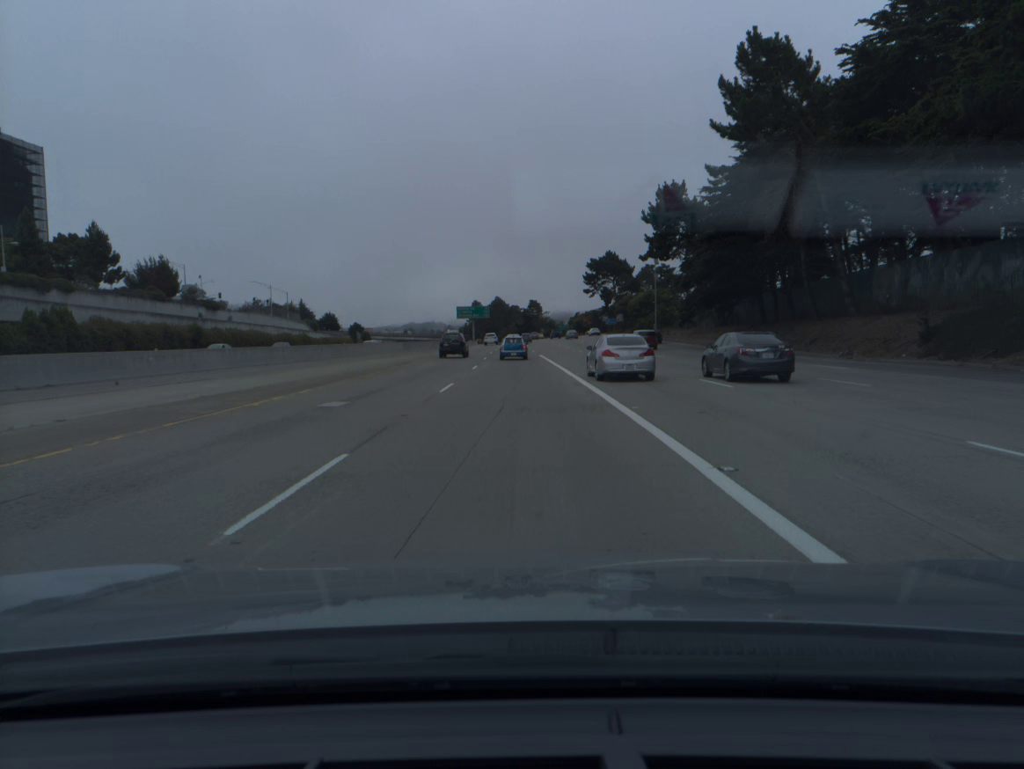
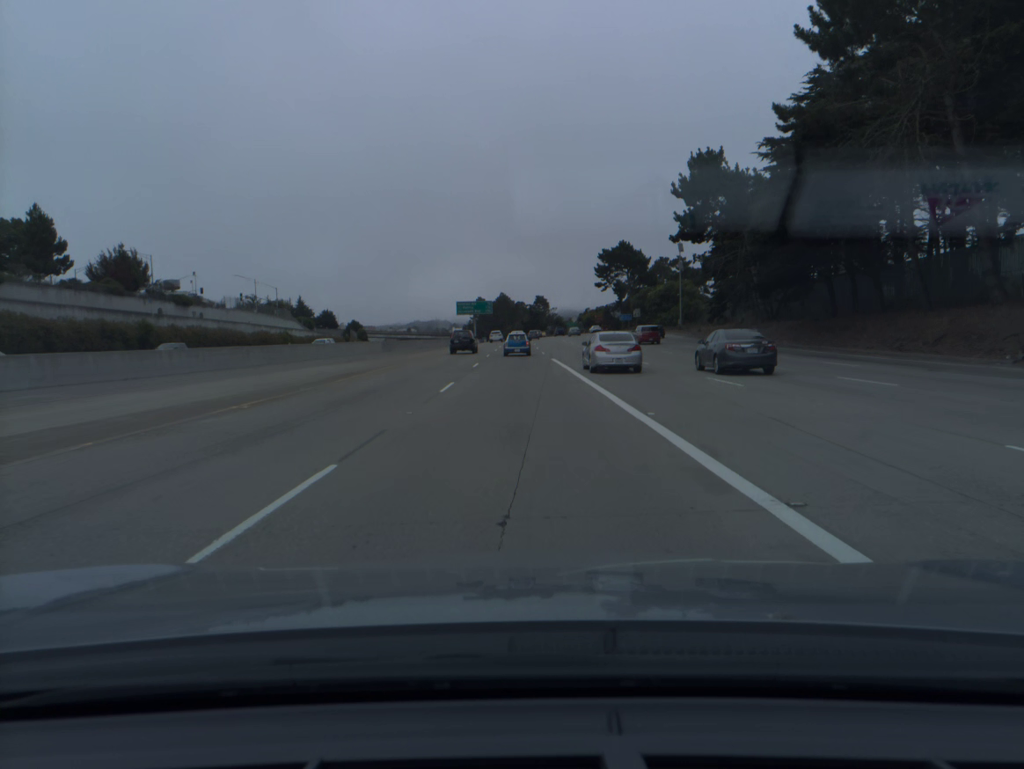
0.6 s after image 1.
(-0.1, +15.5) m; 0°
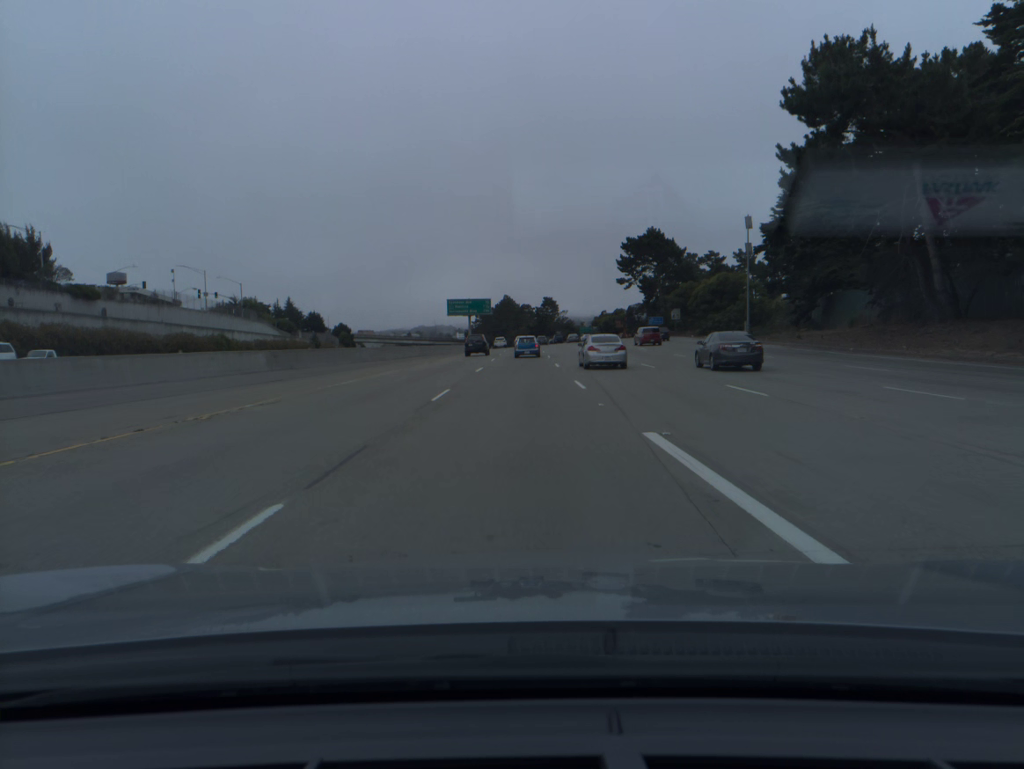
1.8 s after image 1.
(-0.1, +31.1) m; 0°
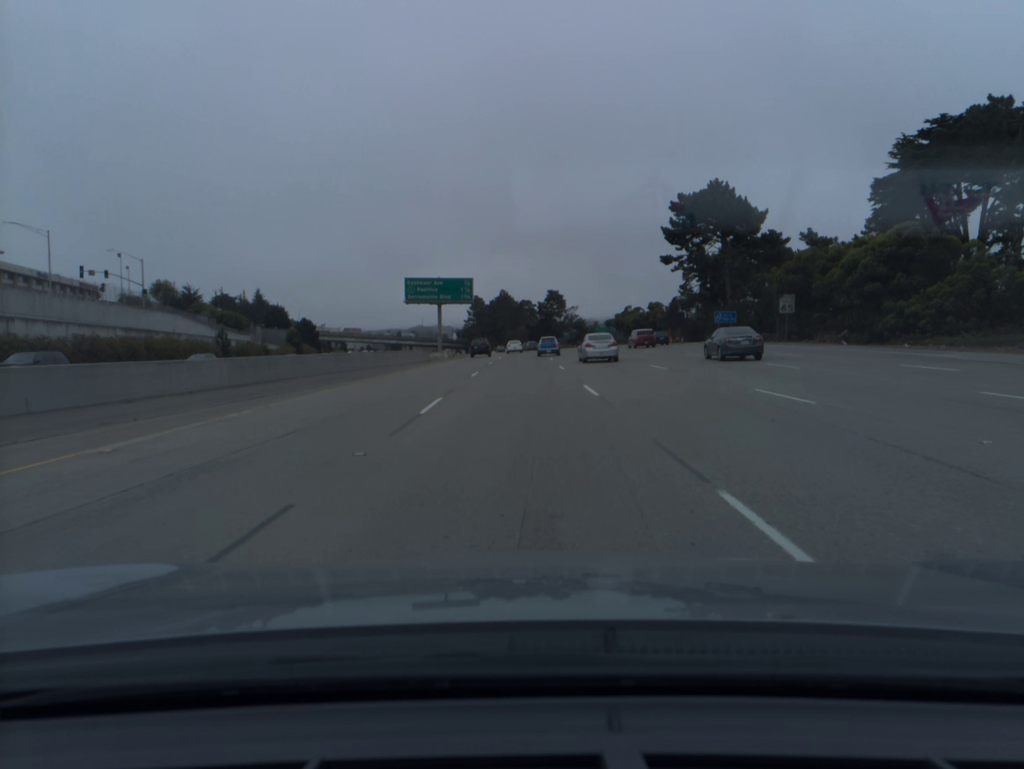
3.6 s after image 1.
(0.0, +47.3) m; 0°
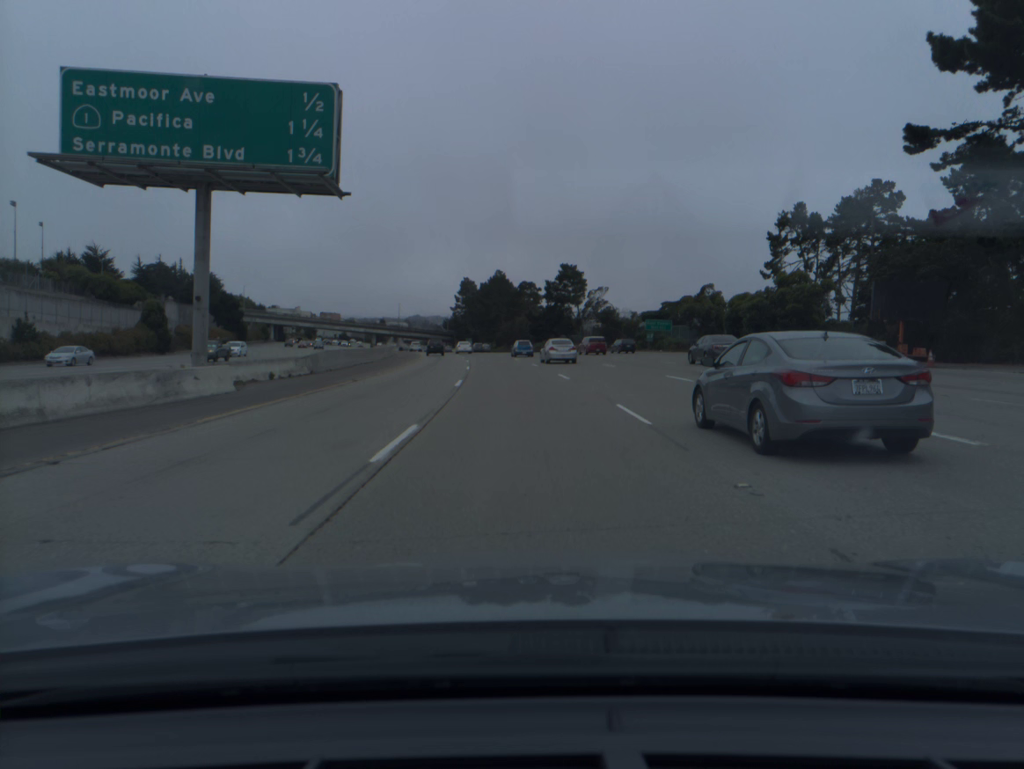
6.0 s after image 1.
(+0.1, +63.5) m; 0°
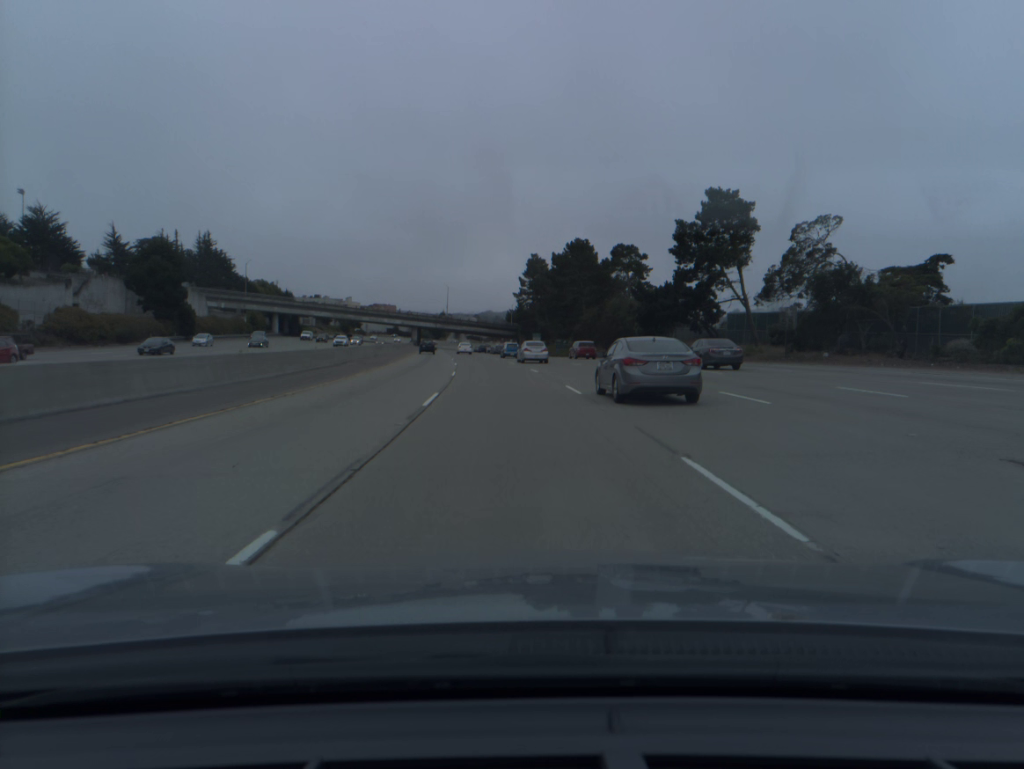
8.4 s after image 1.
(-2.9, +65.5) m; -5°
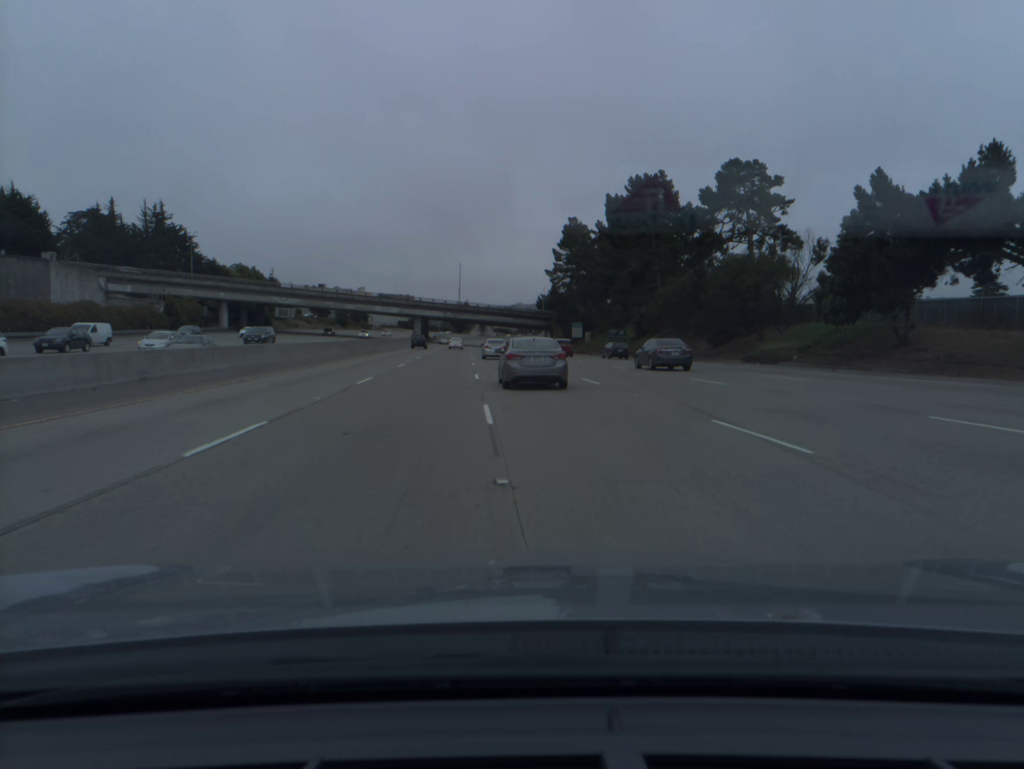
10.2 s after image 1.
(-0.8, +51.2) m; -2°
